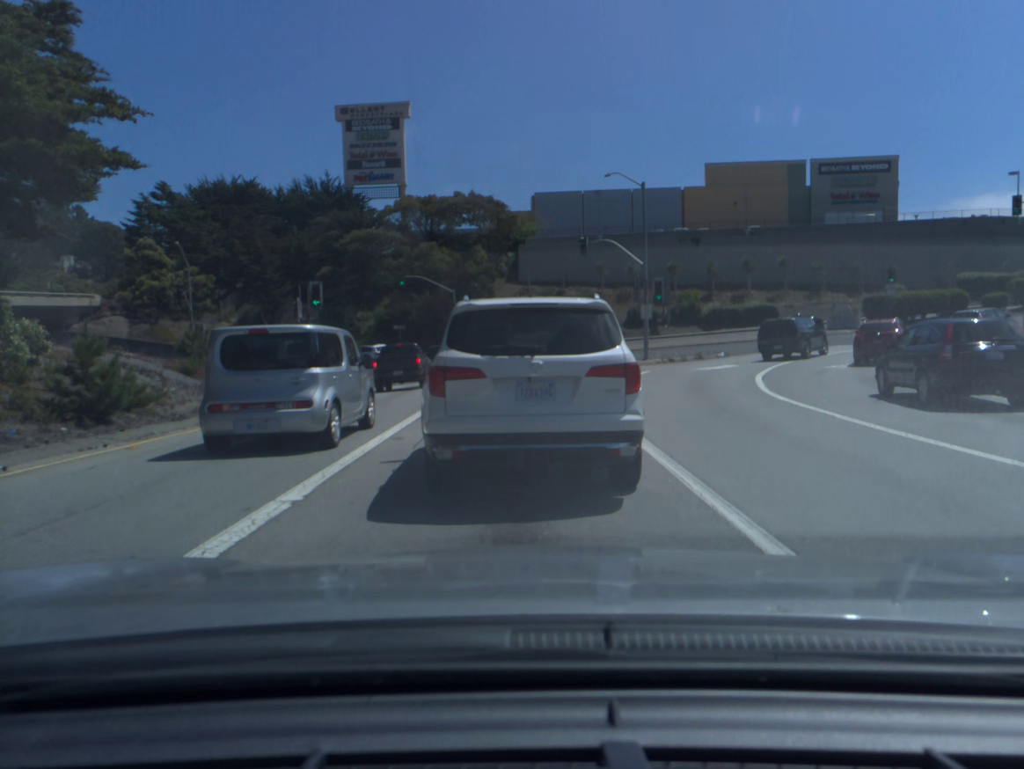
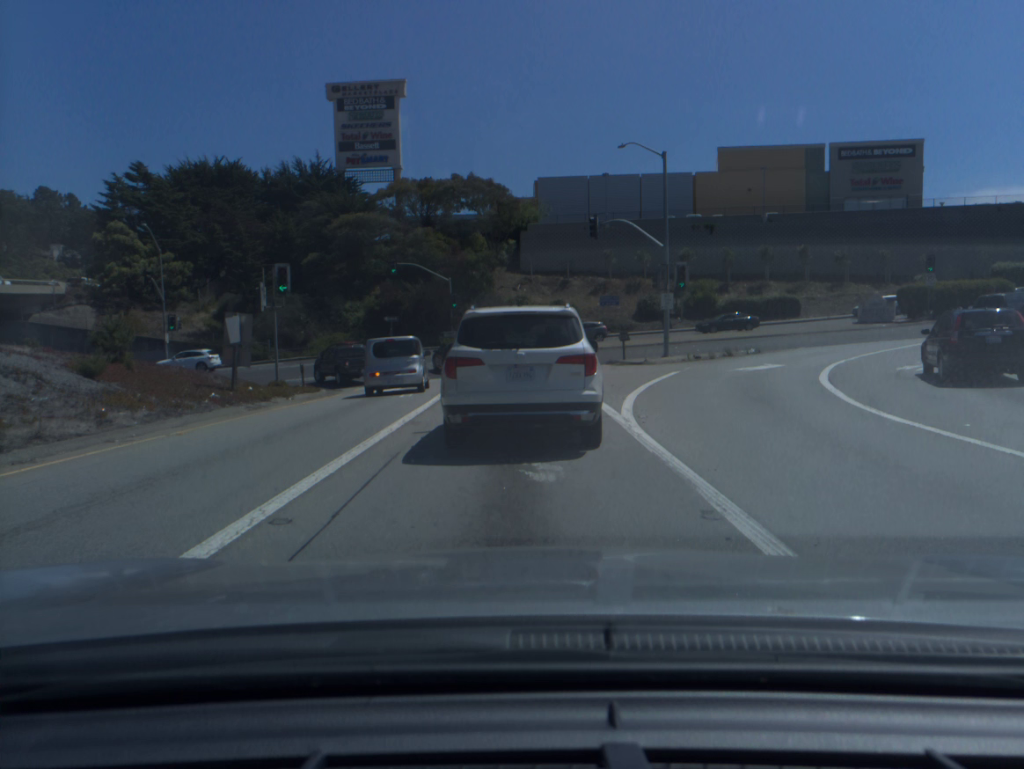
(-0.1, +5.3) m; -2°
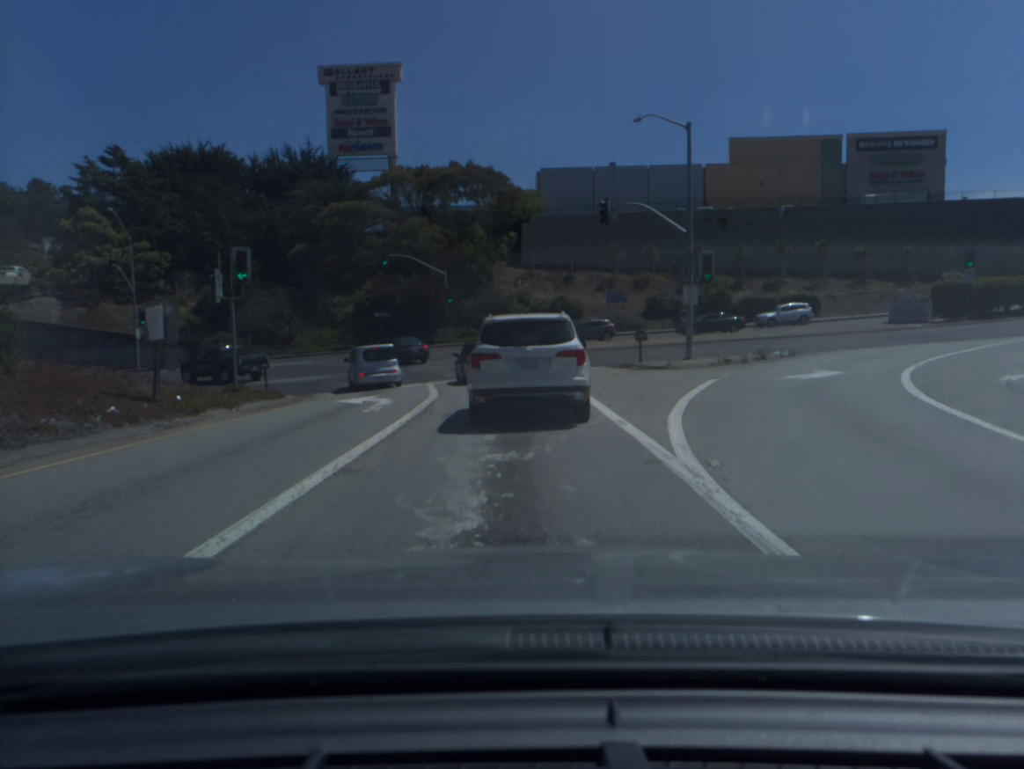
(0.0, +4.9) m; +1°
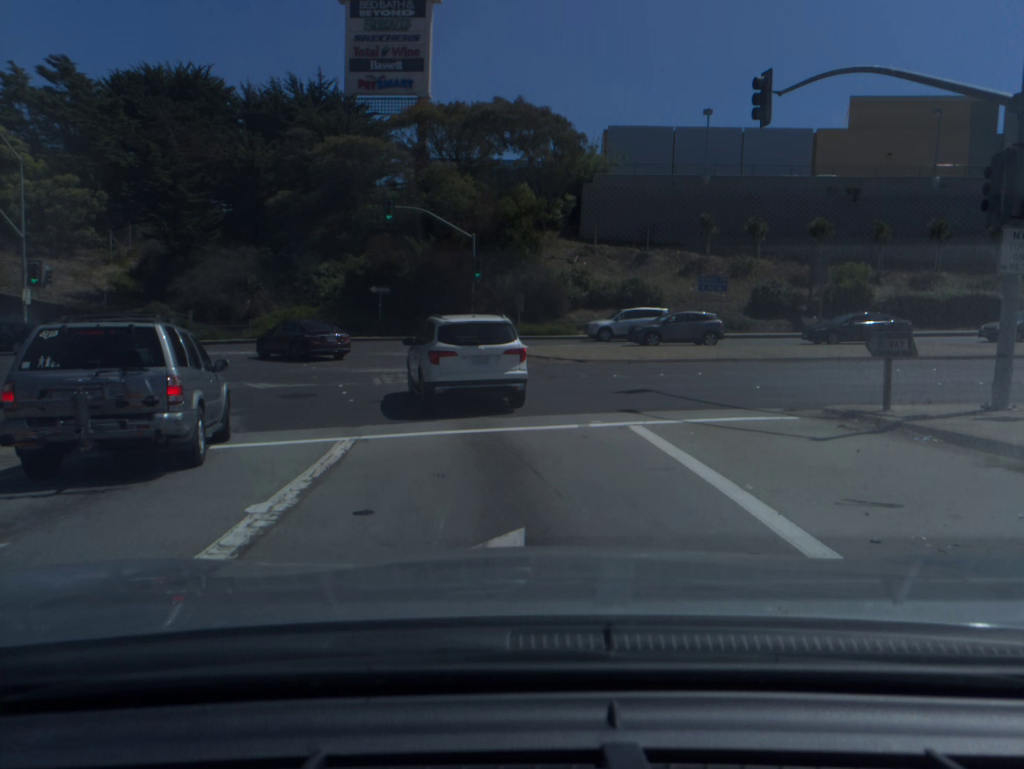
(-0.4, +18.0) m; -4°
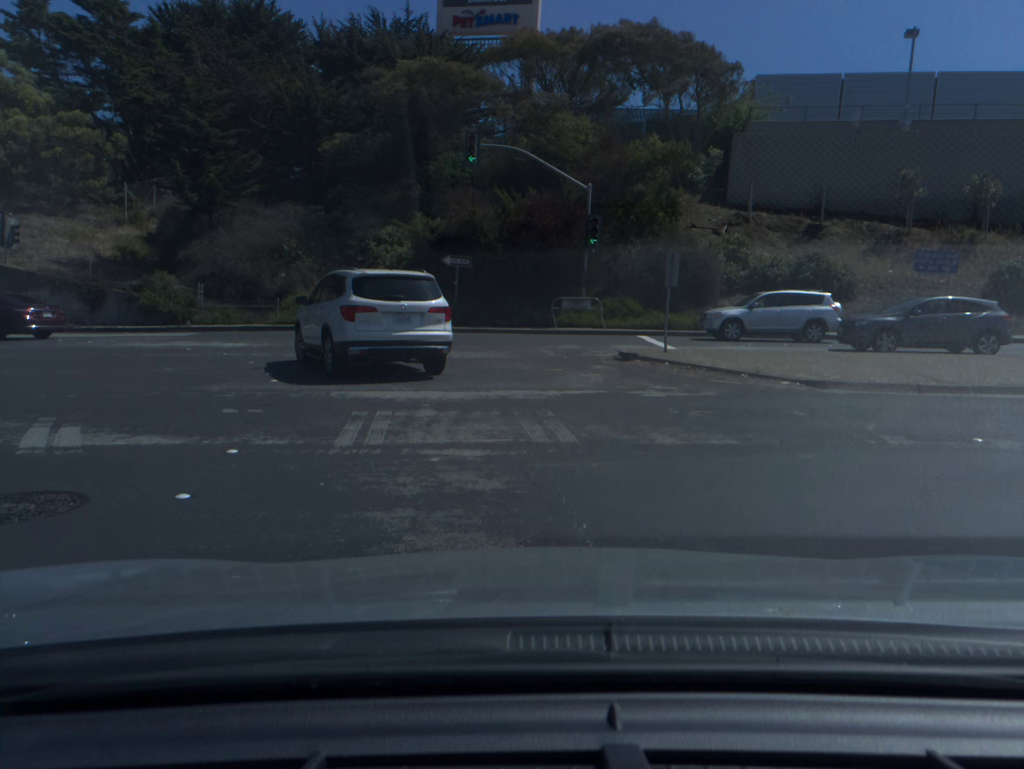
(-0.7, +12.9) m; -8°
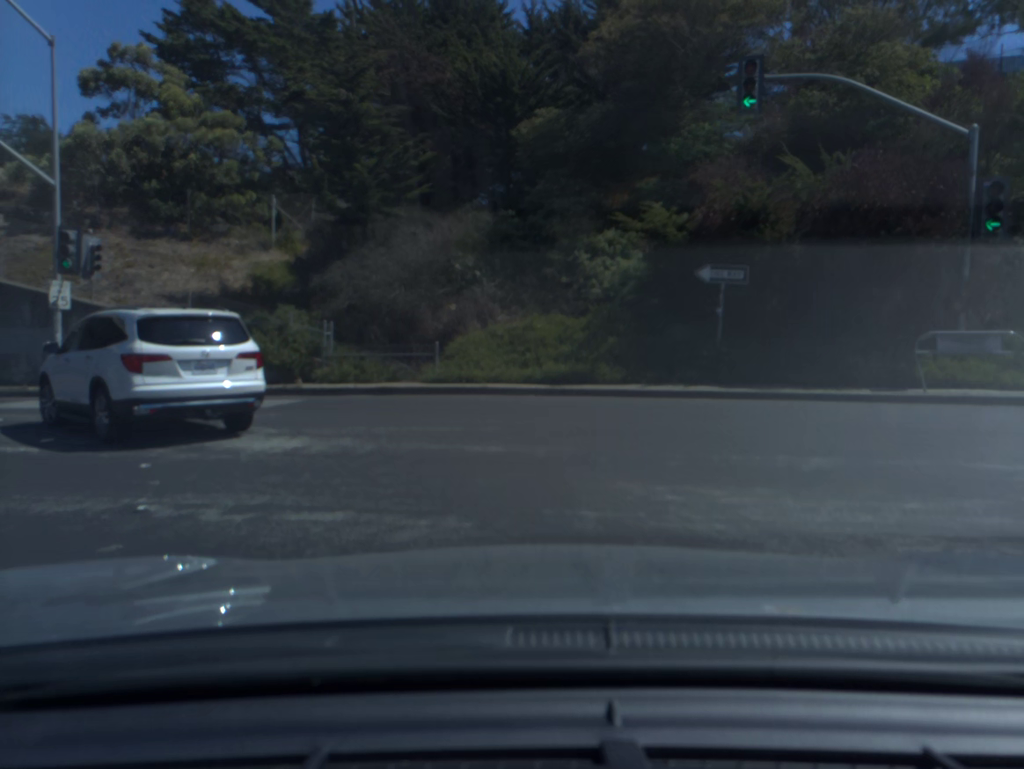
(-1.6, +12.7) m; -17°
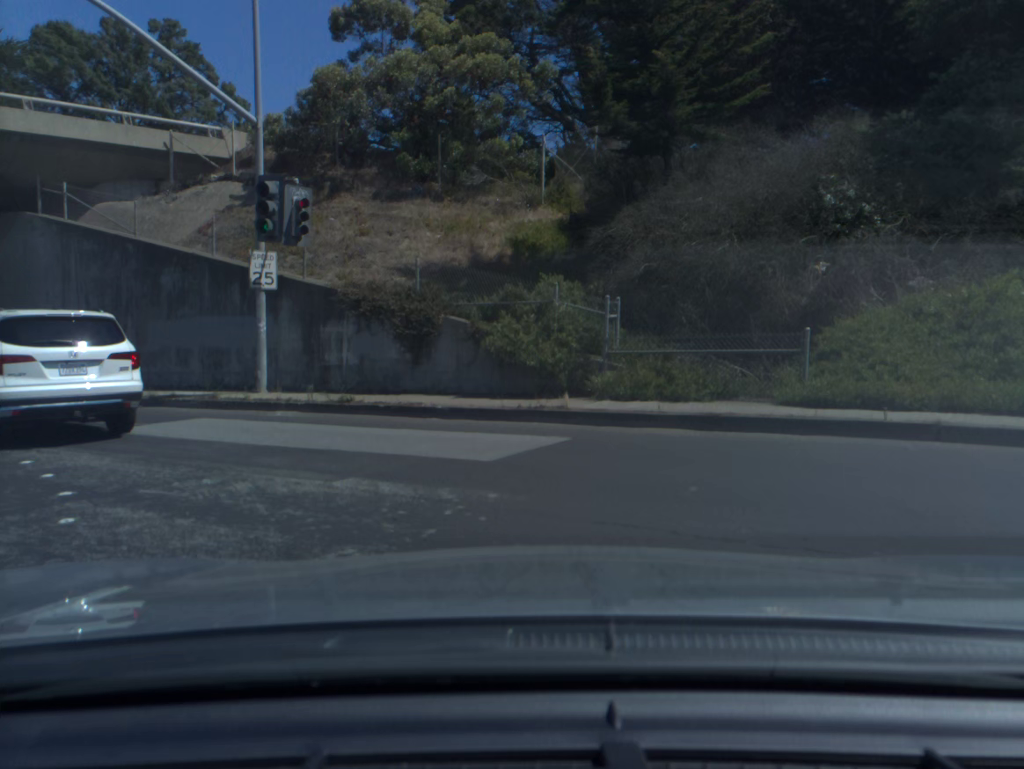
(-1.5, +8.2) m; -21°
